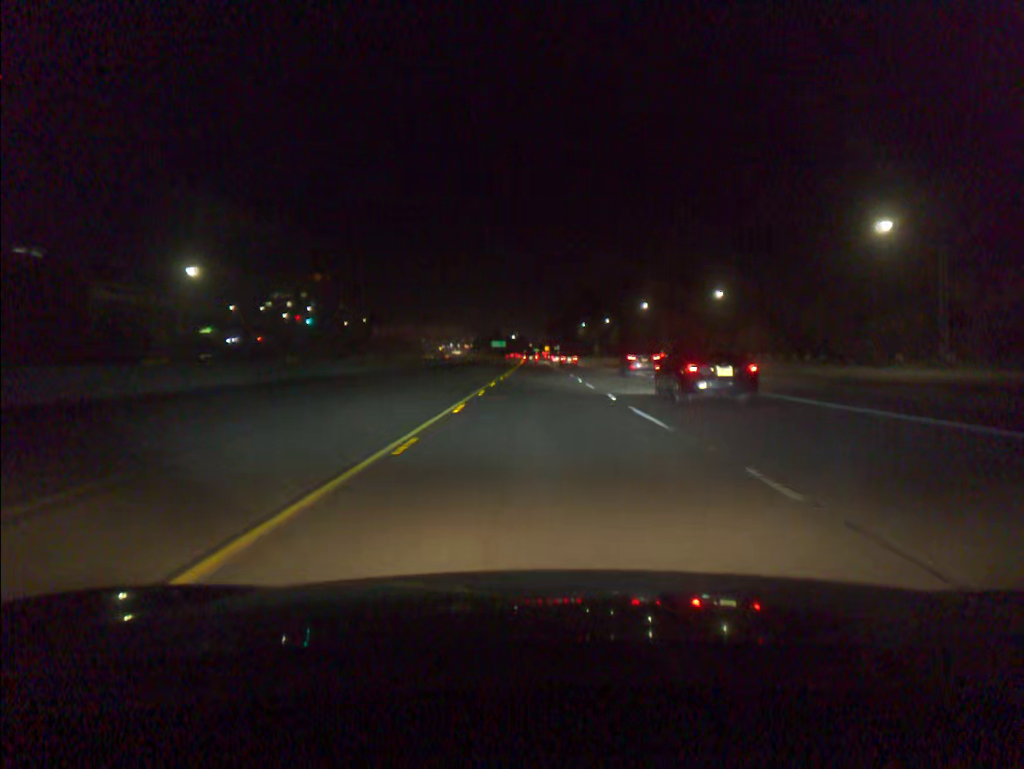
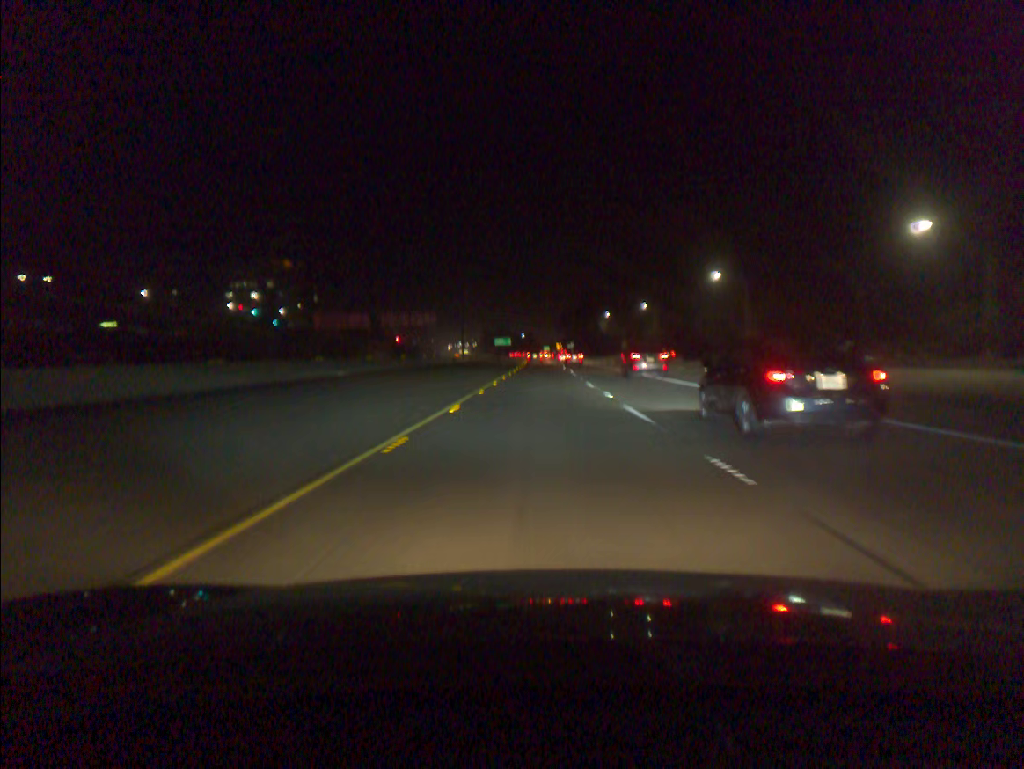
(-0.2, +57.9) m; -1°
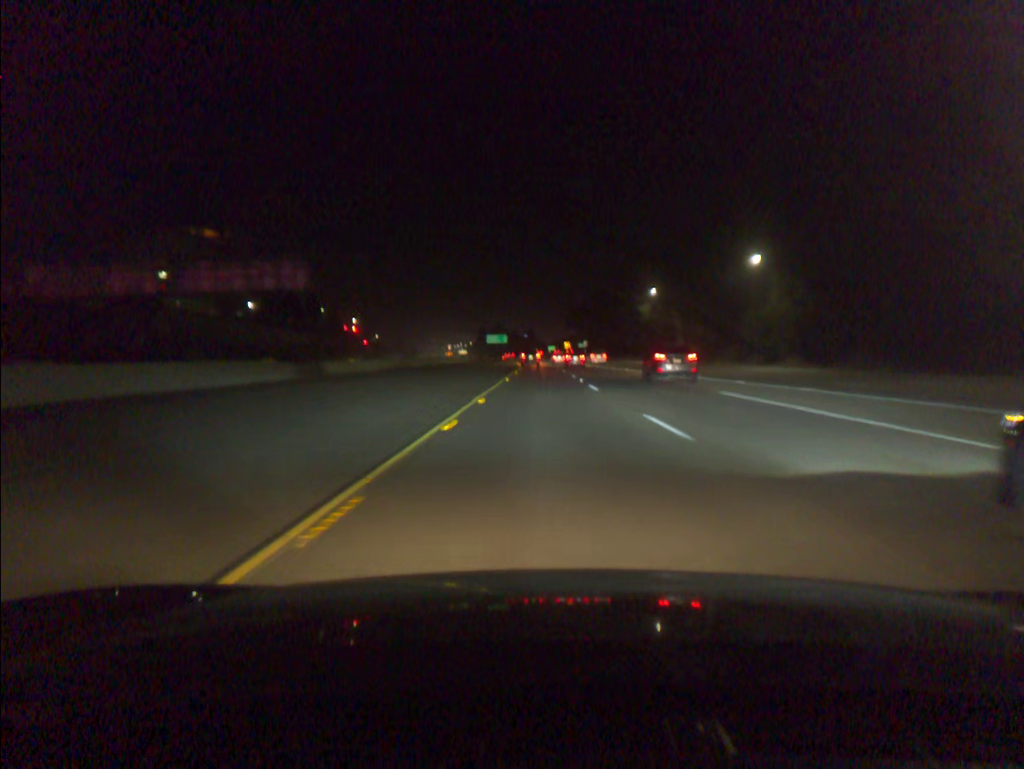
(-0.4, +77.0) m; 0°
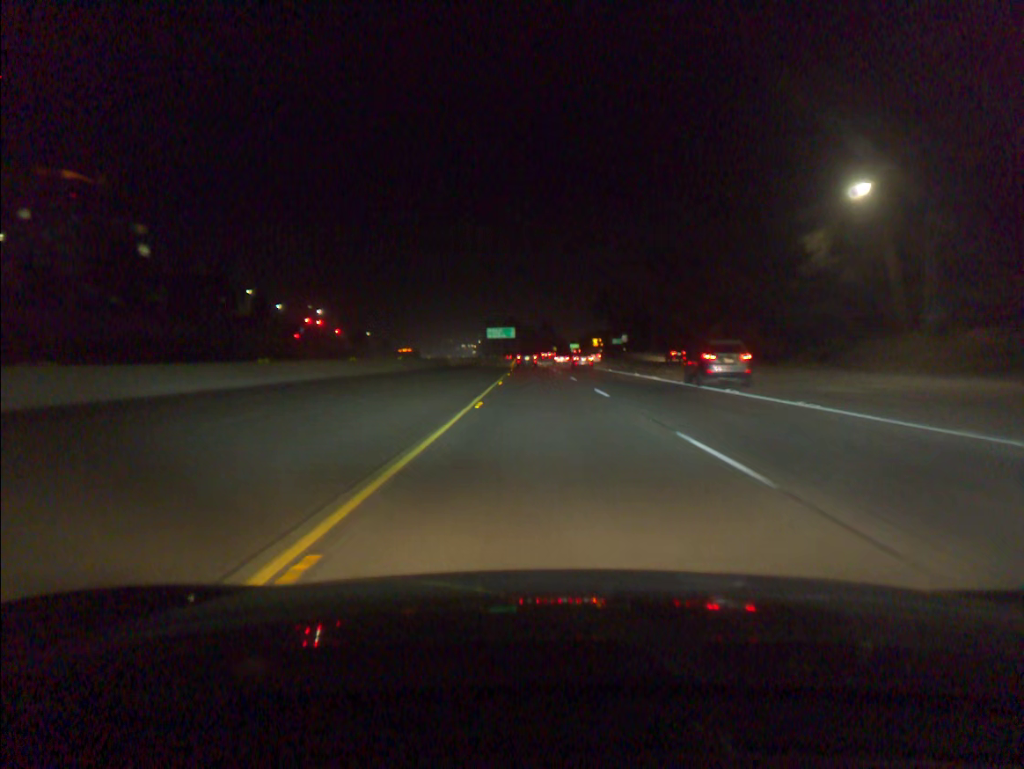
(-0.5, +76.8) m; -1°
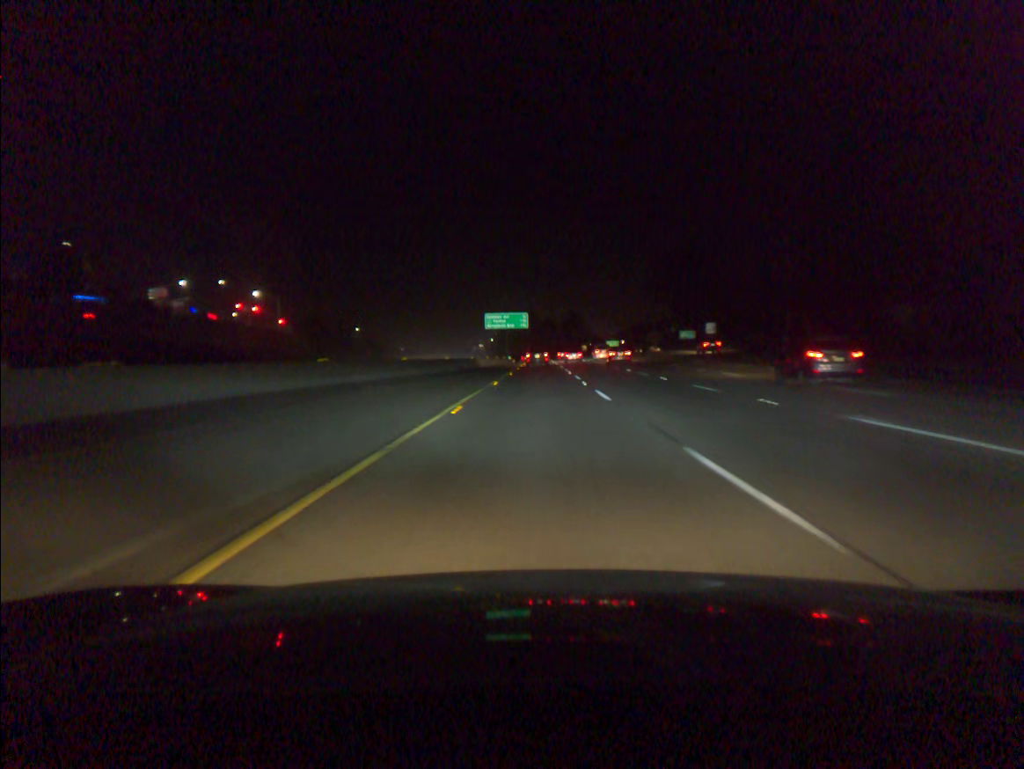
(-1.1, +75.3) m; -2°
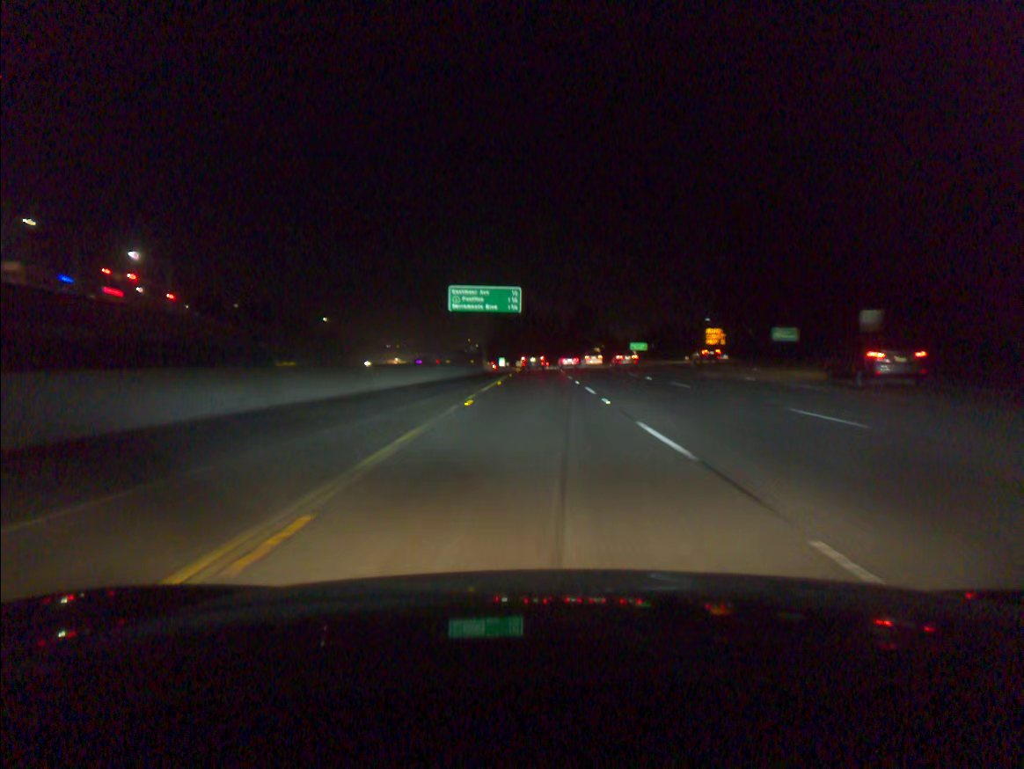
(-0.1, +54.9) m; 0°
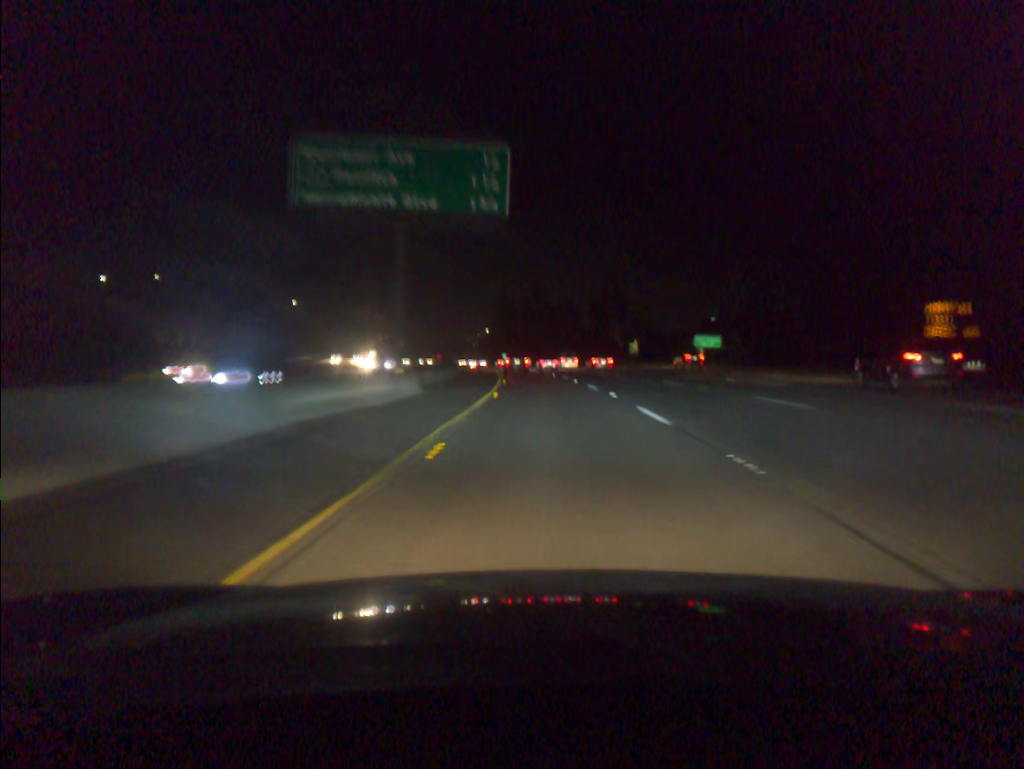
(-0.2, +53.5) m; -1°
